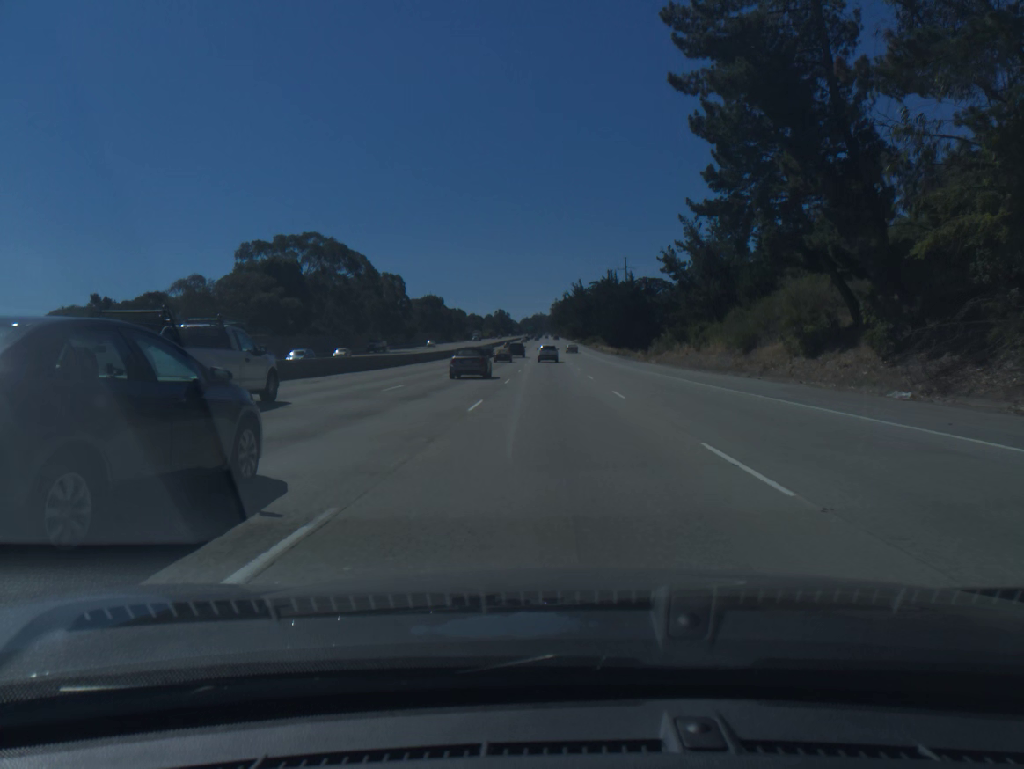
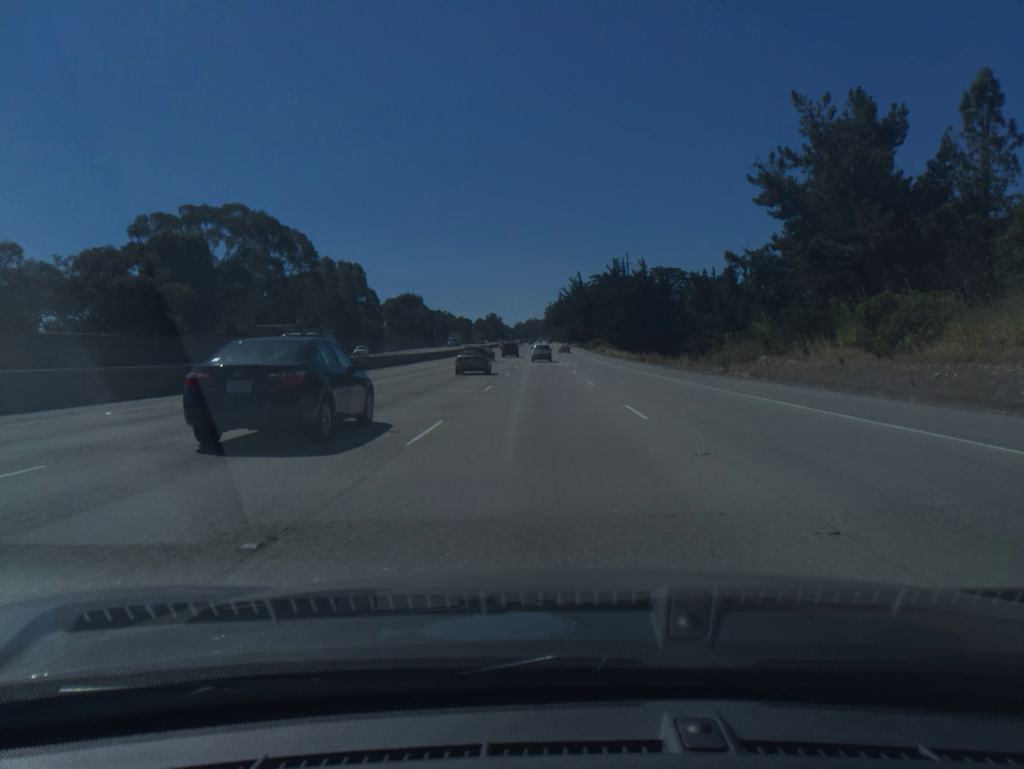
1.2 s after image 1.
(+0.2, +34.9) m; +1°
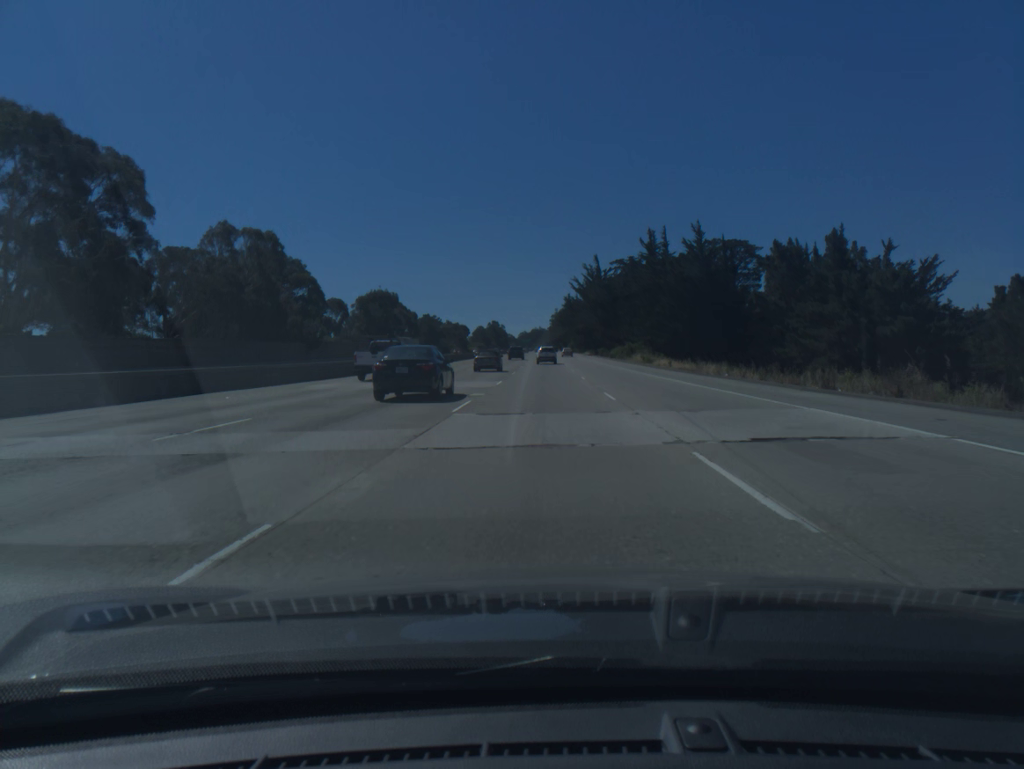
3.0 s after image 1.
(-0.1, +52.2) m; 0°
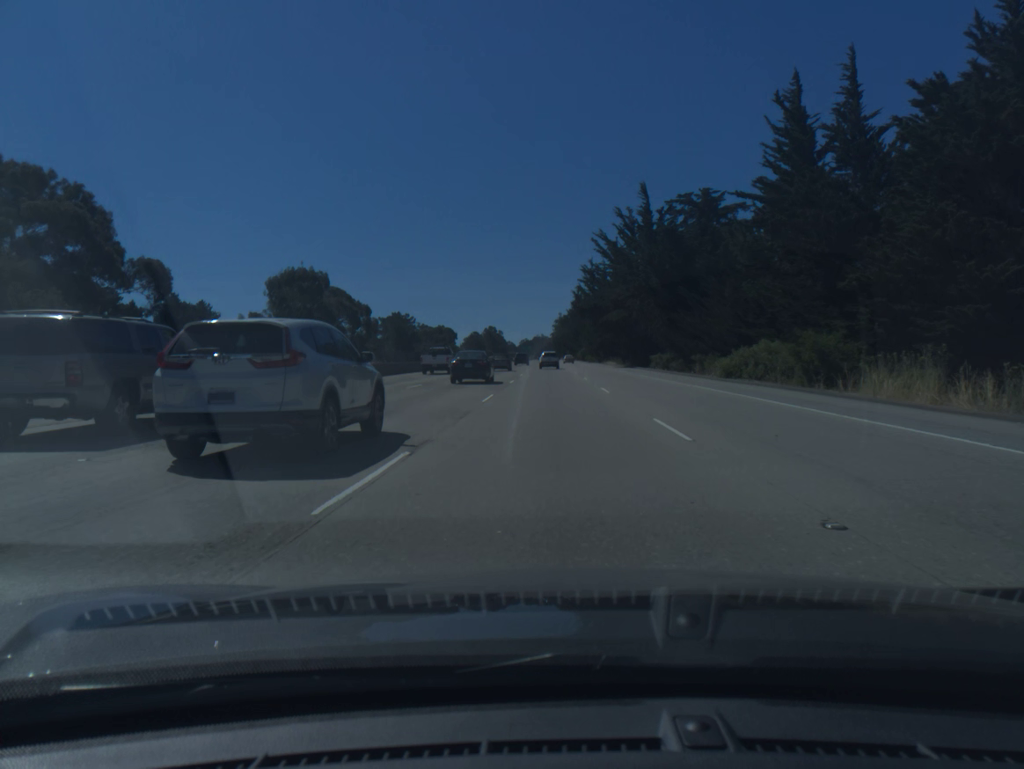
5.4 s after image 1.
(-0.3, +68.8) m; 0°
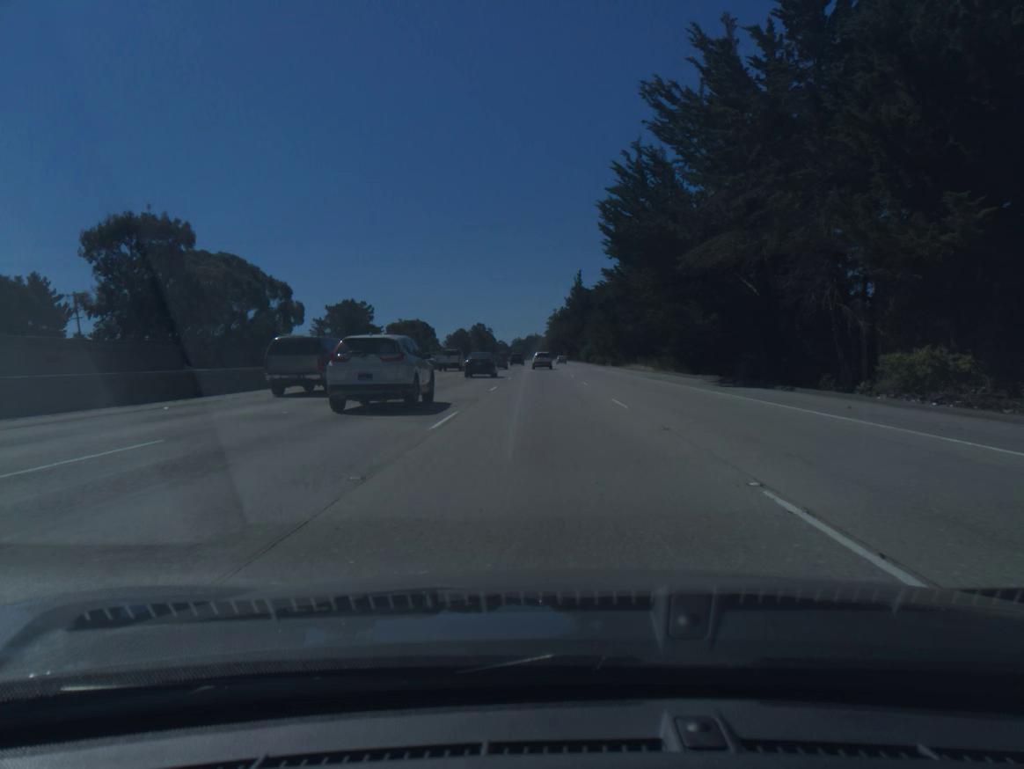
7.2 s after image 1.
(+0.2, +51.4) m; 0°
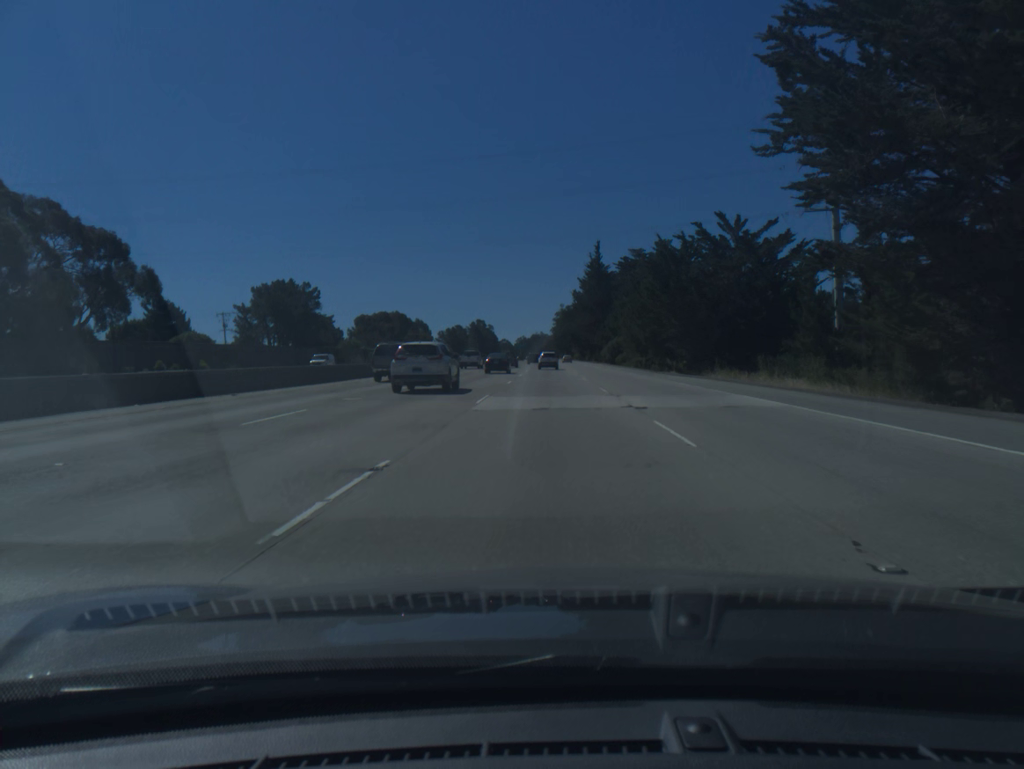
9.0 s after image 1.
(-0.2, +51.6) m; 0°
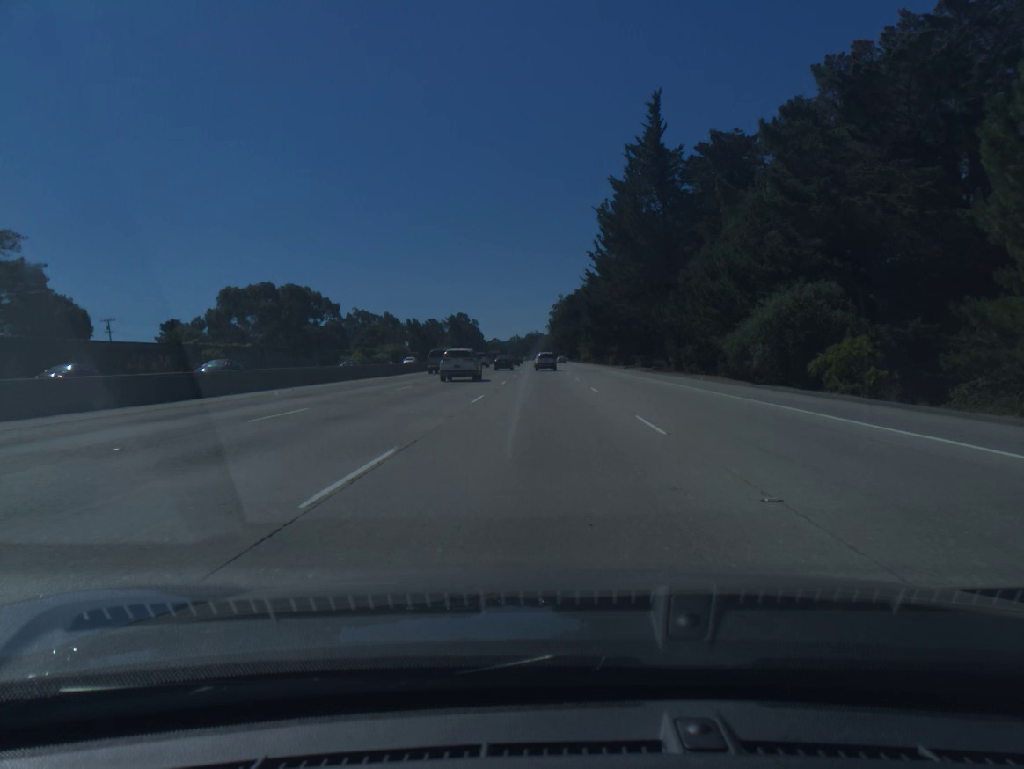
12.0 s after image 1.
(+0.4, +86.3) m; 0°
